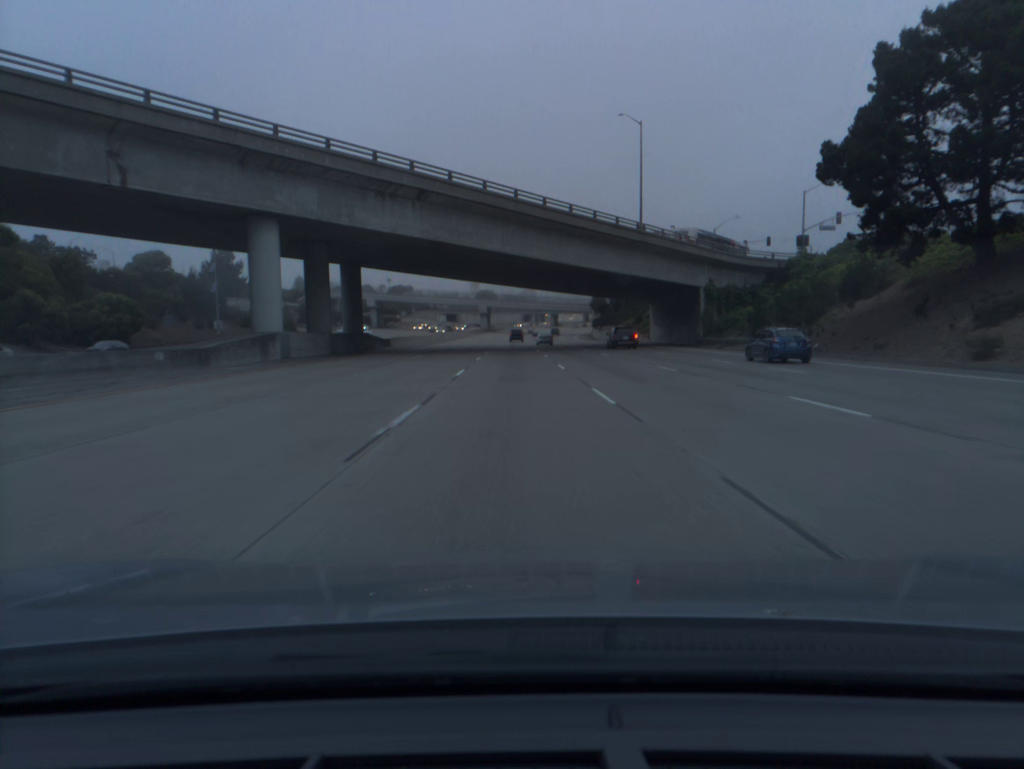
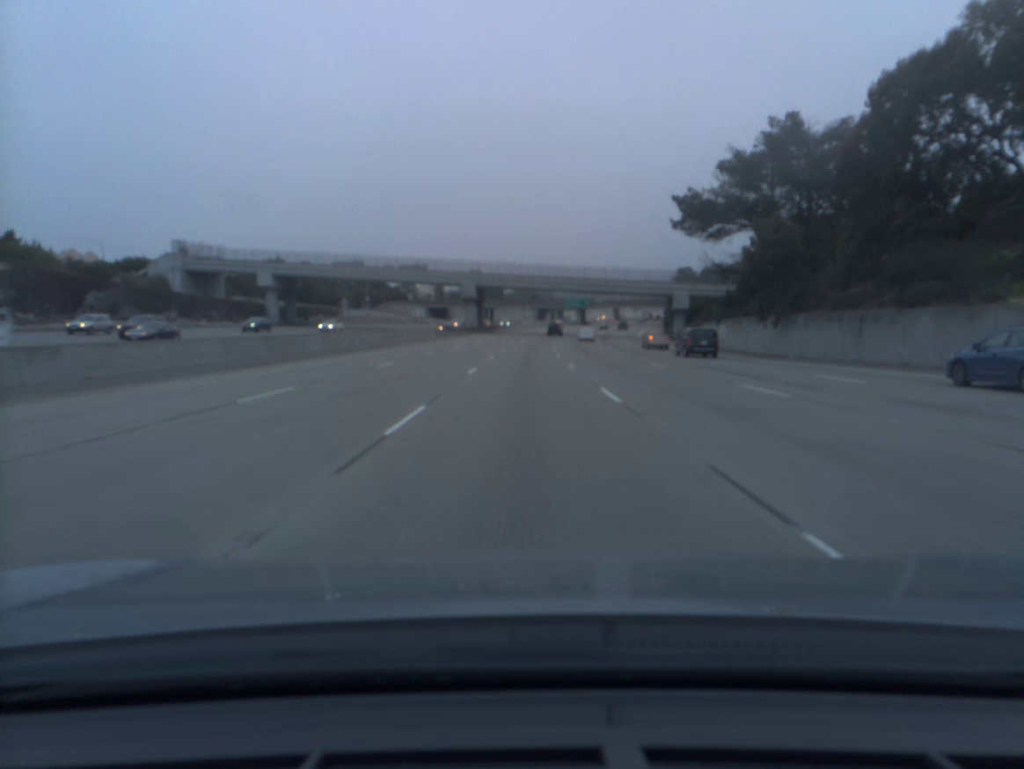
(-1.5, +99.3) m; -1°
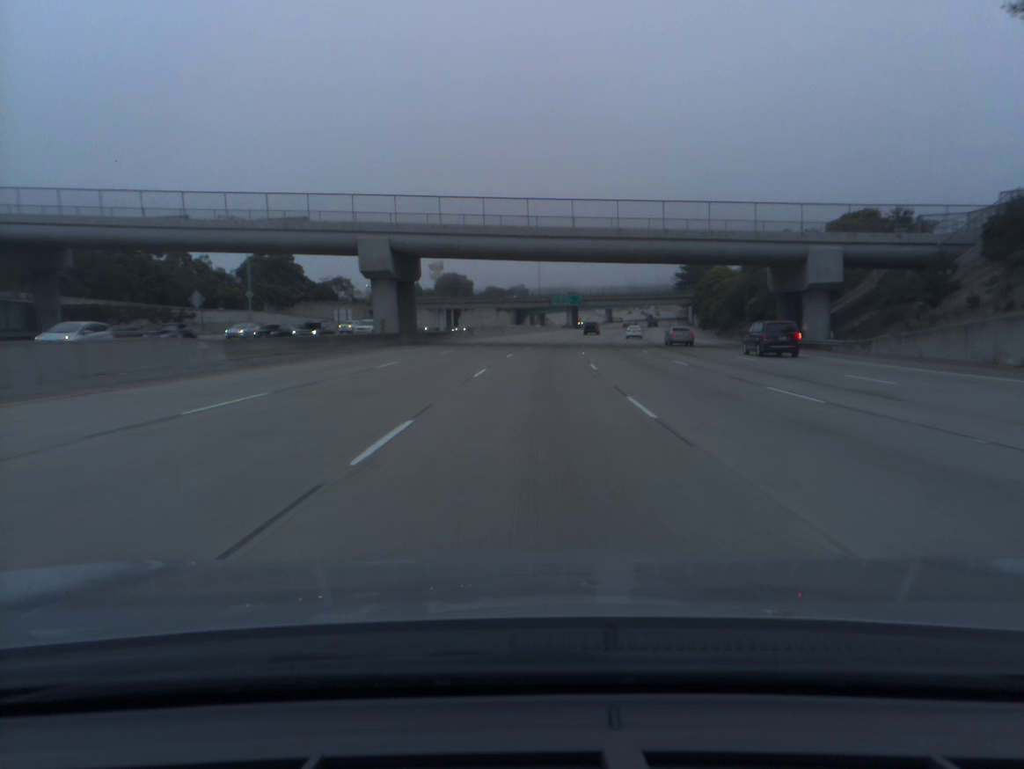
(+0.5, +59.5) m; +2°
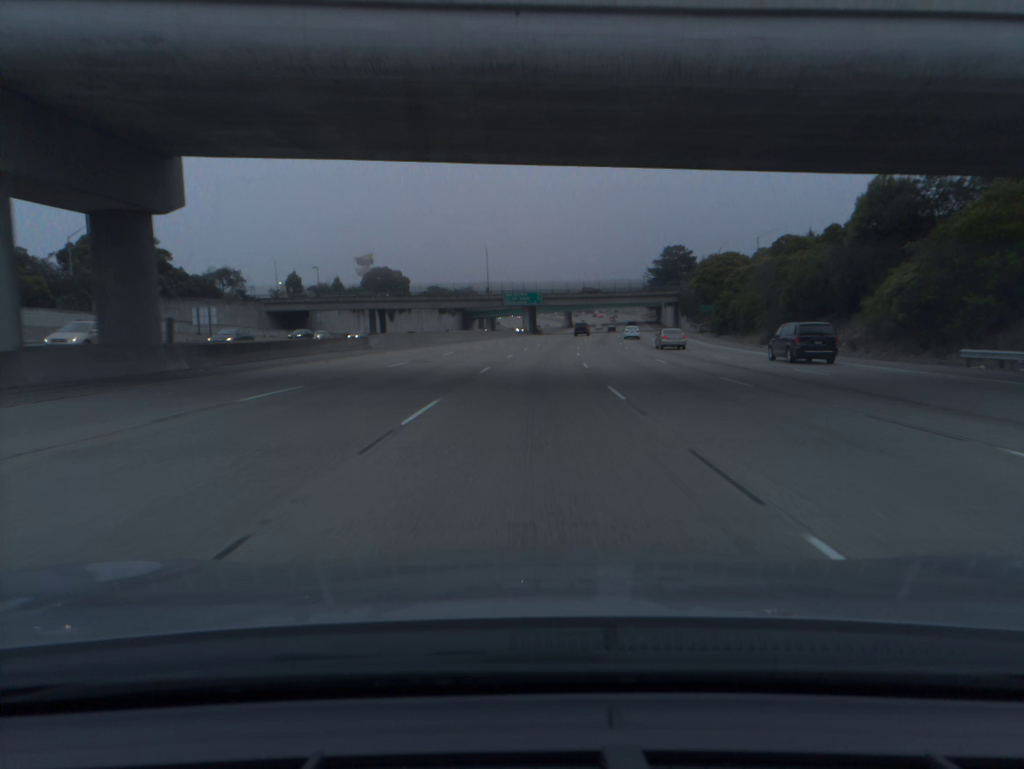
(+1.2, +39.5) m; +3°
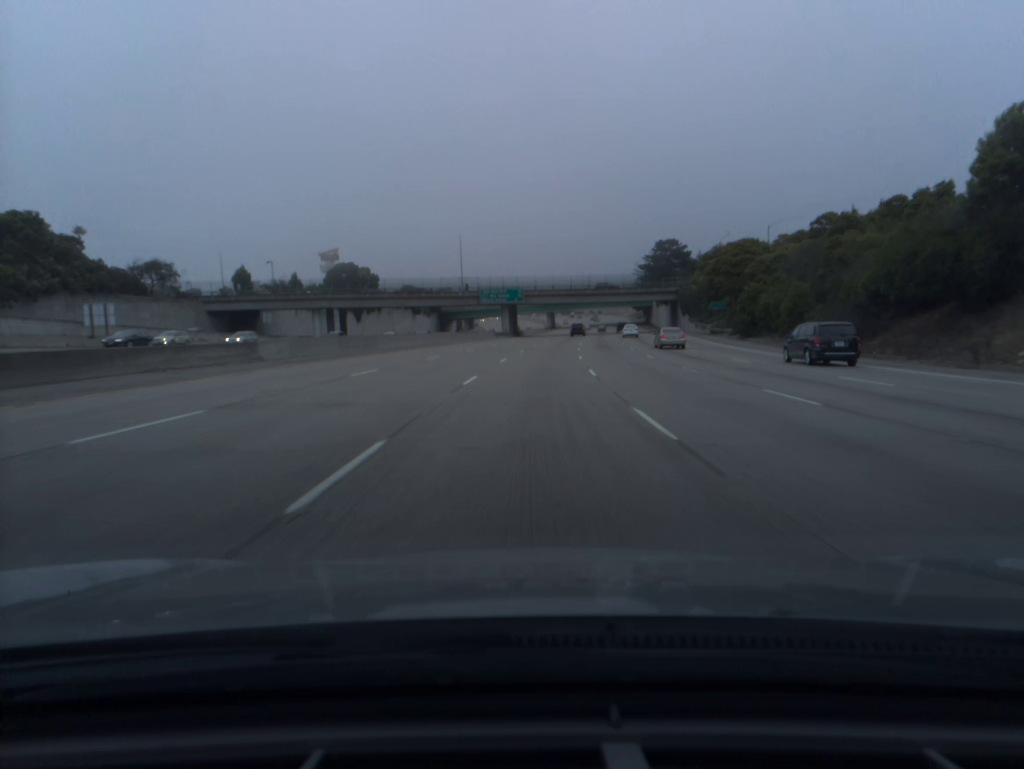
(+0.3, +19.7) m; +2°
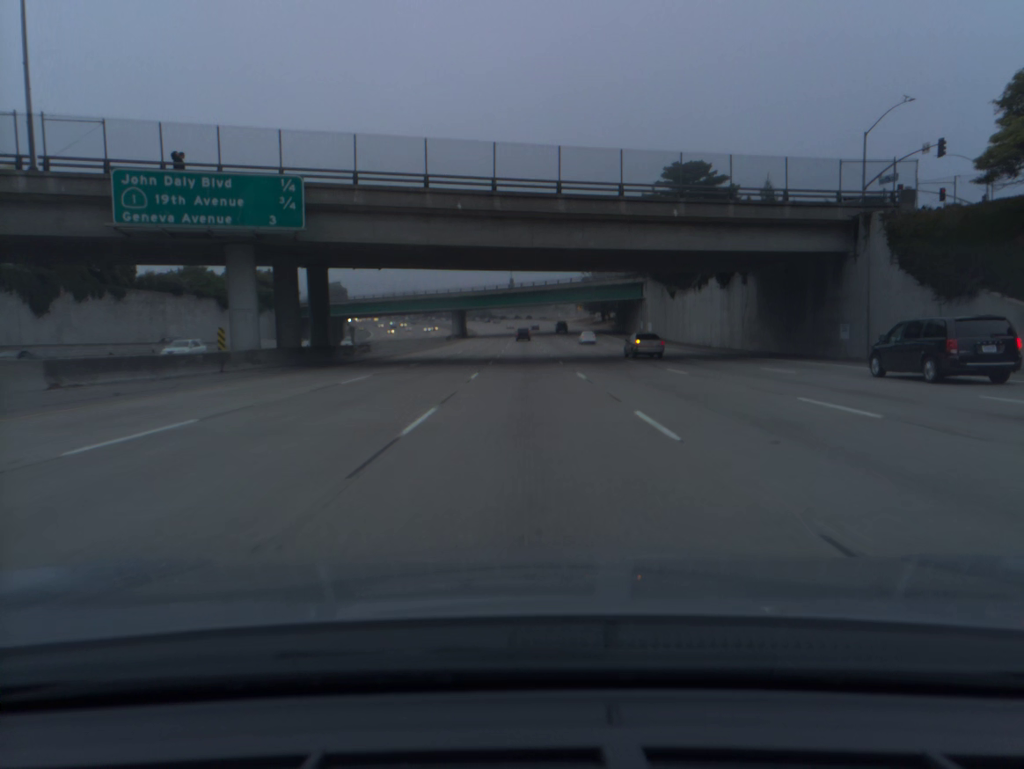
(+6.0, +98.8) m; +6°
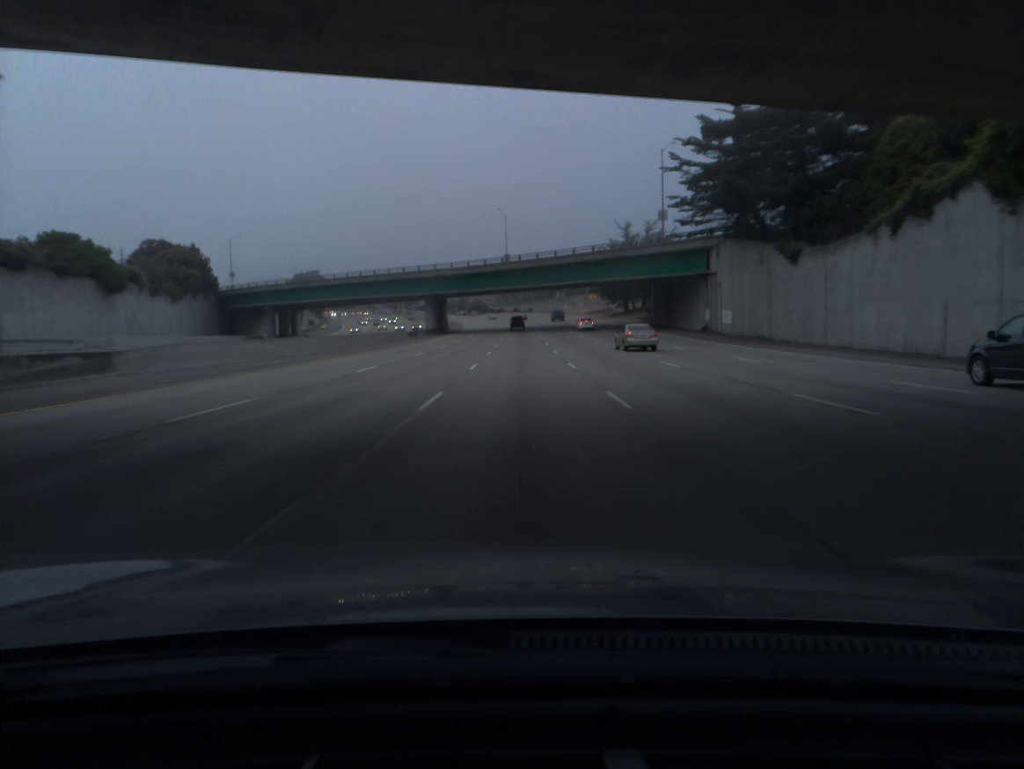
(+0.1, +39.8) m; 0°
